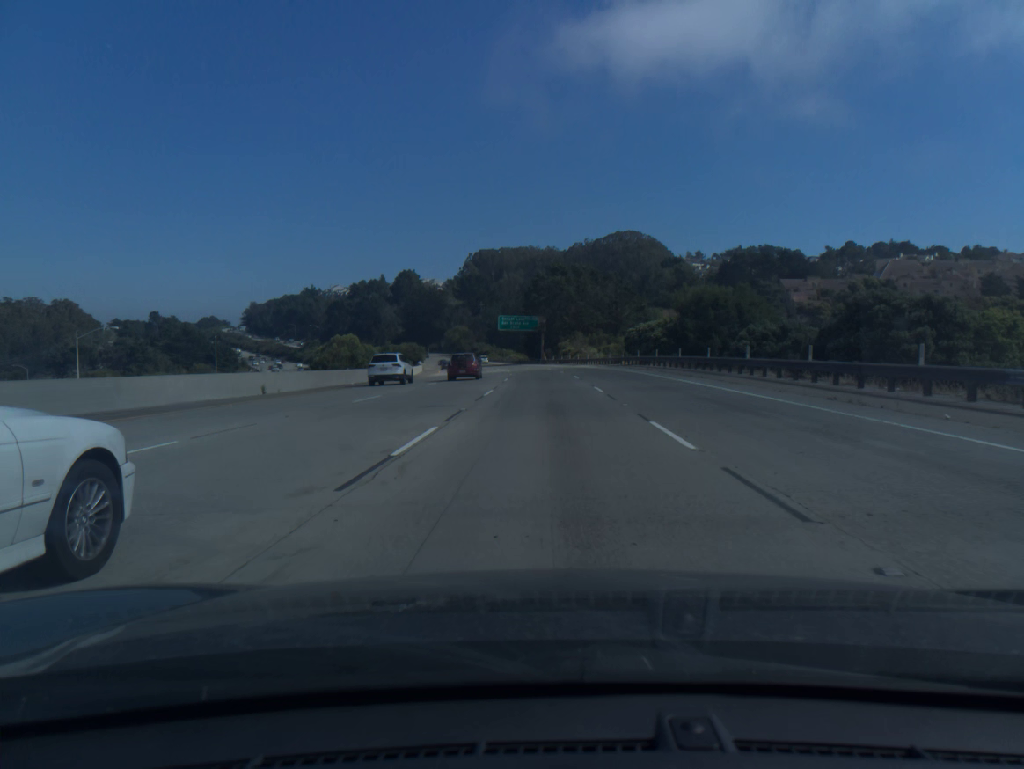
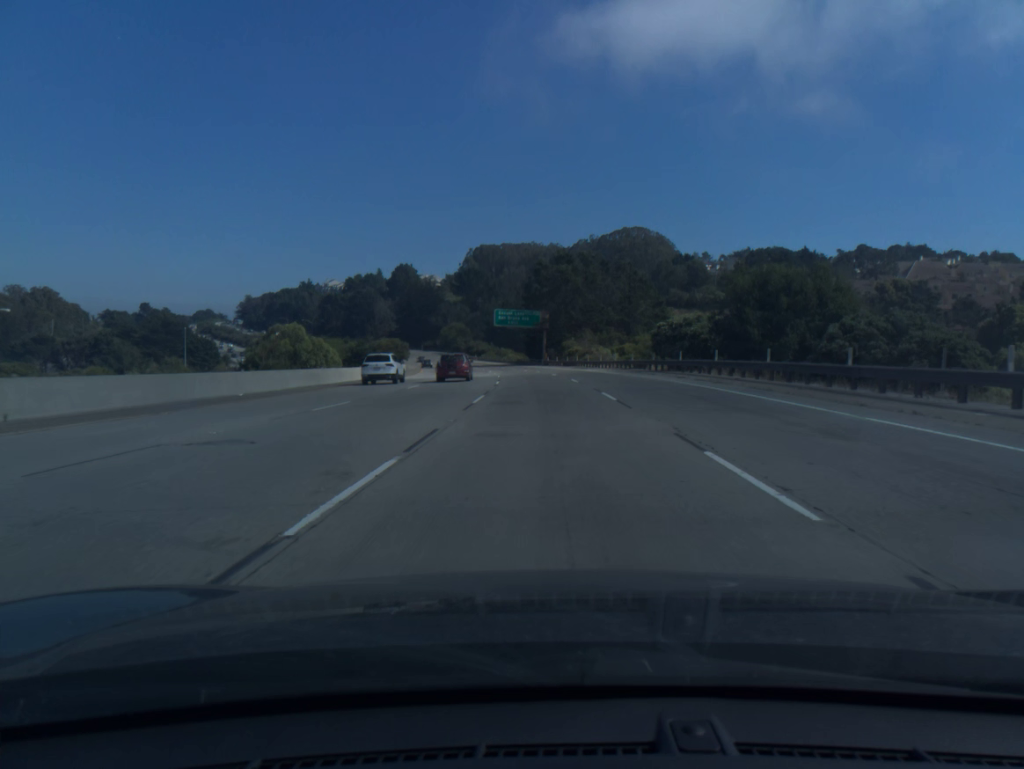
(0.0, +18.7) m; 0°
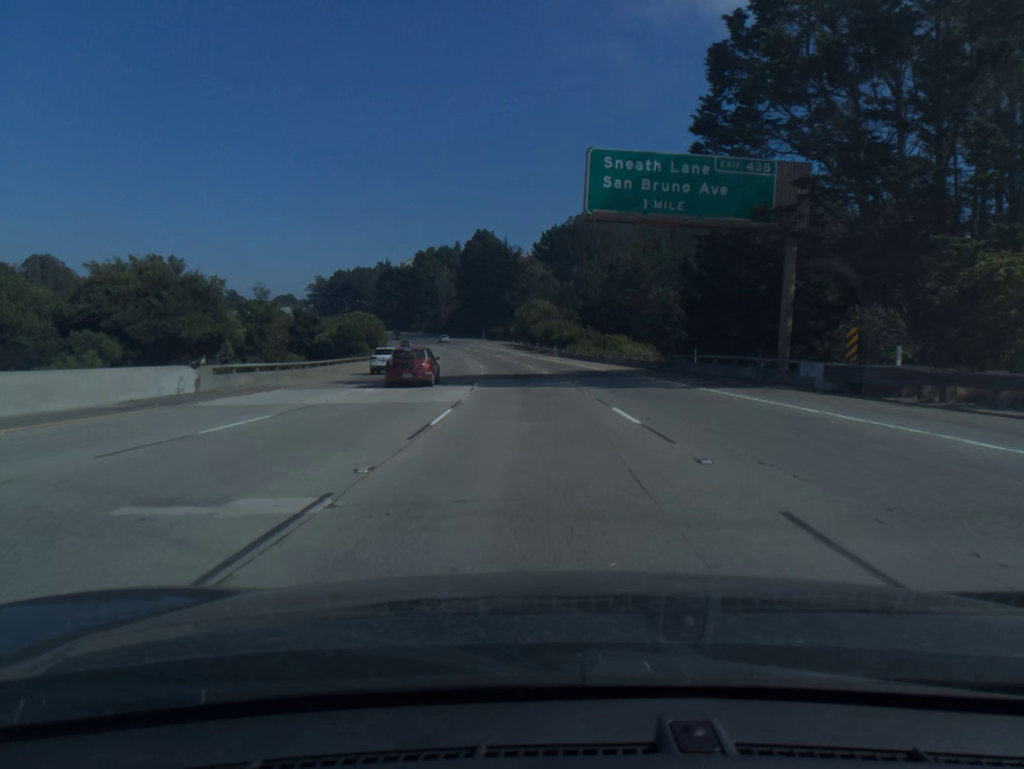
(-4.6, +93.7) m; -7°
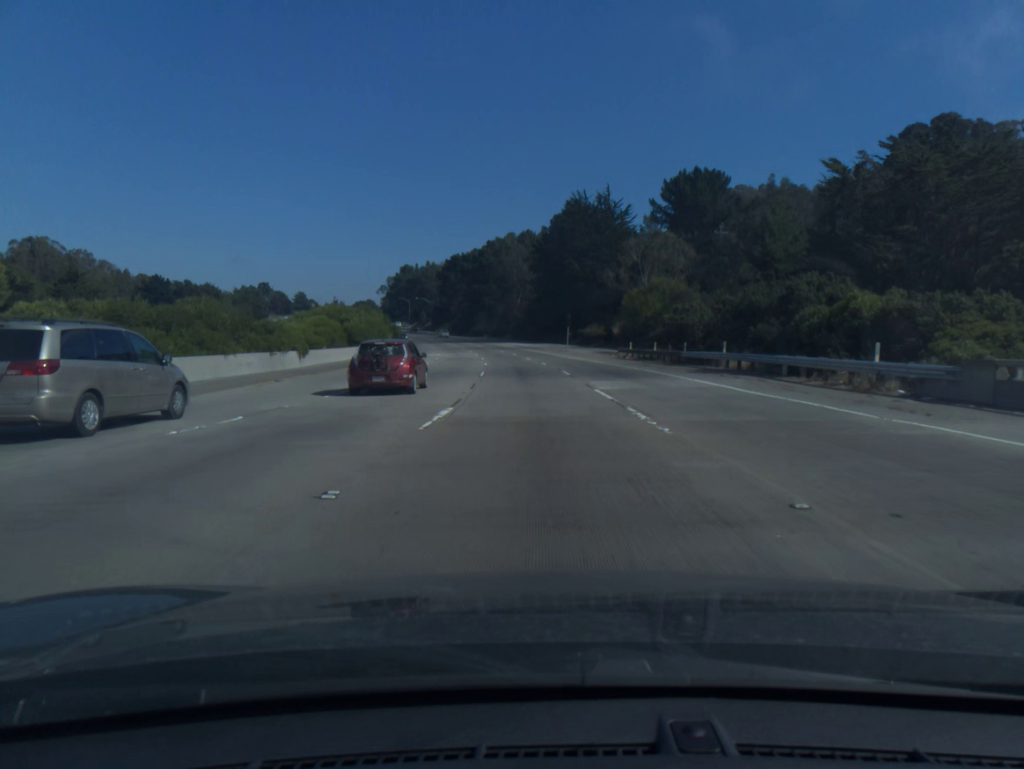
(-4.5, +75.2) m; -7°
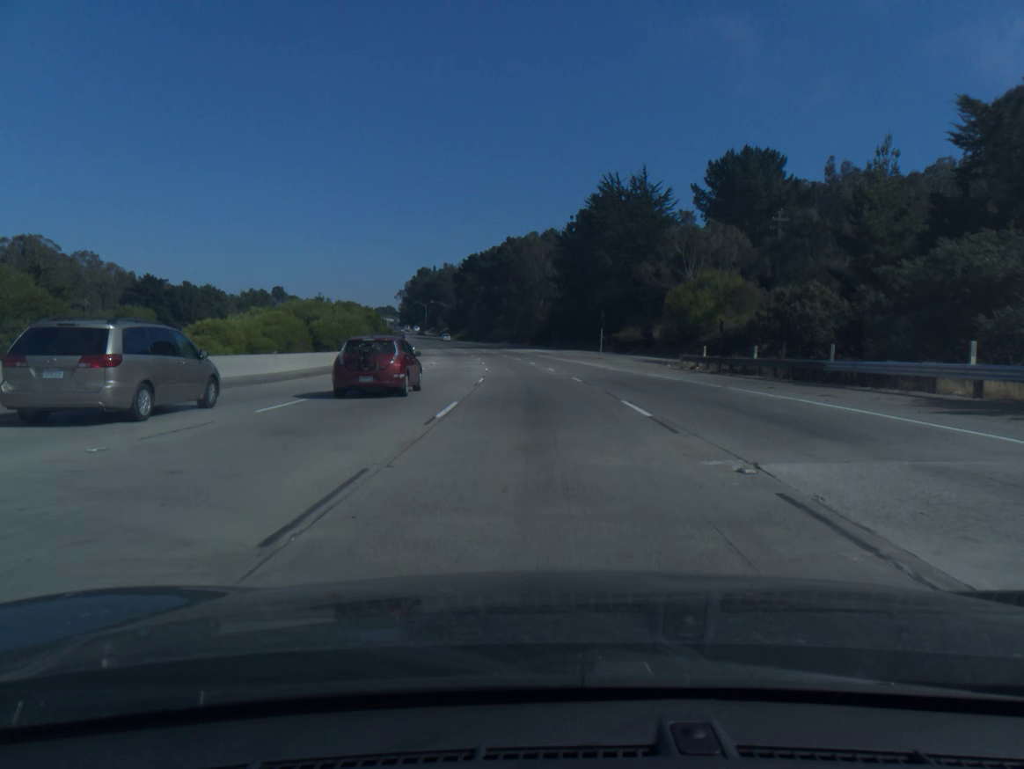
(-0.3, +18.8) m; -2°
